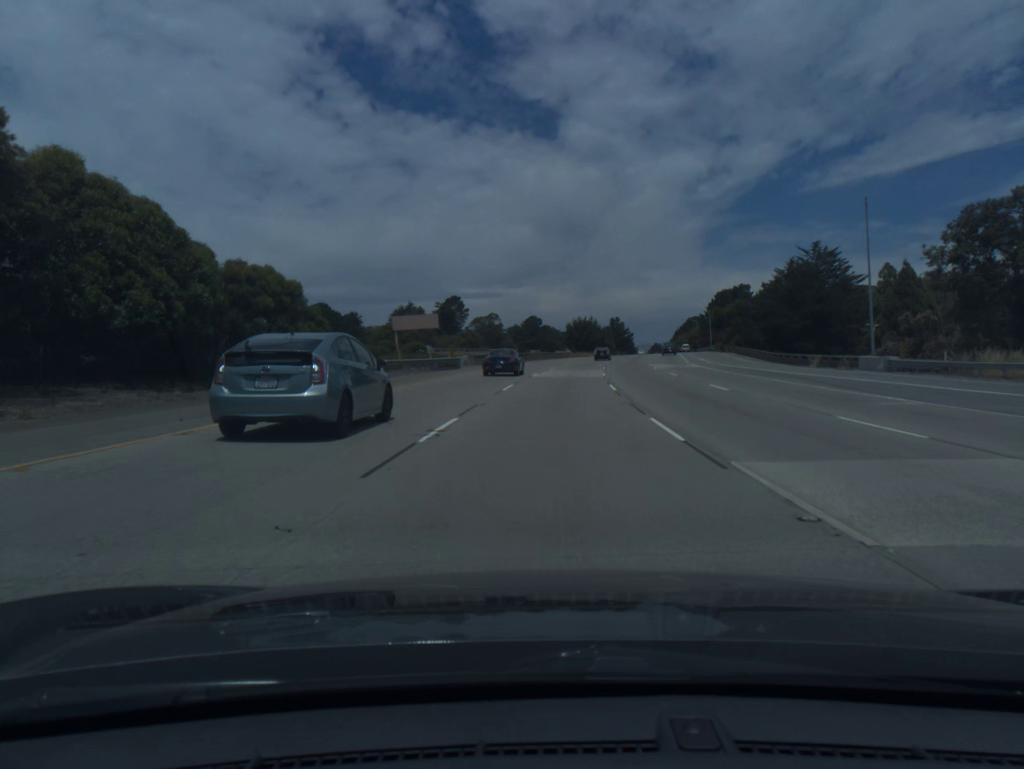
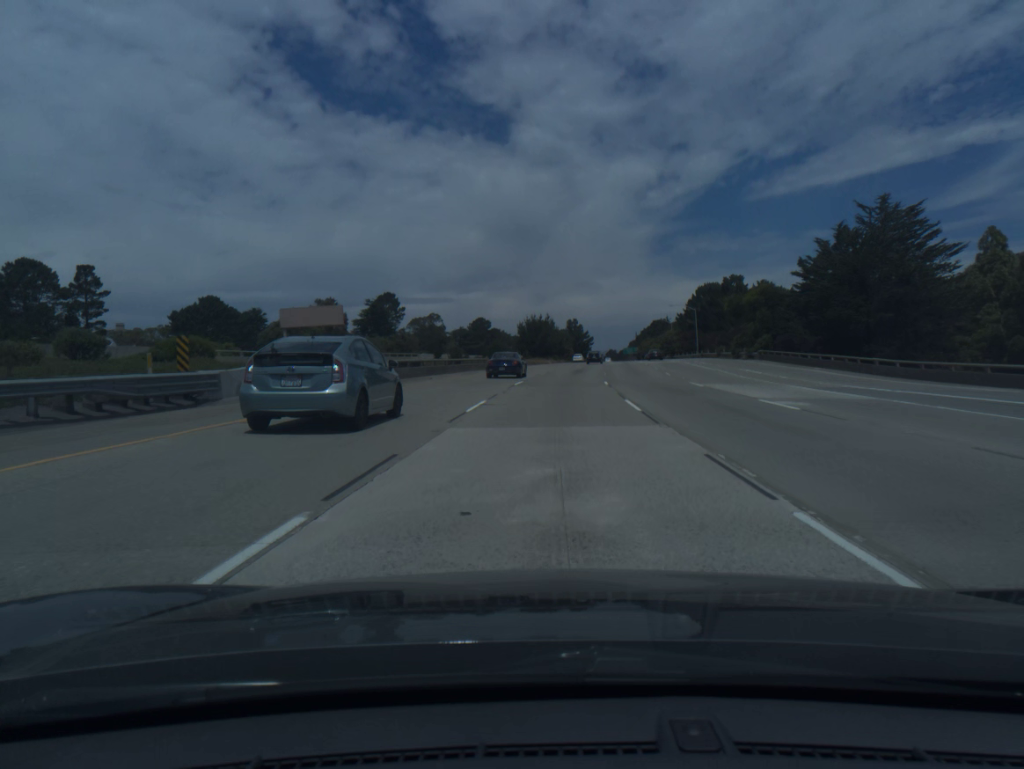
(+1.2, +37.9) m; +4°
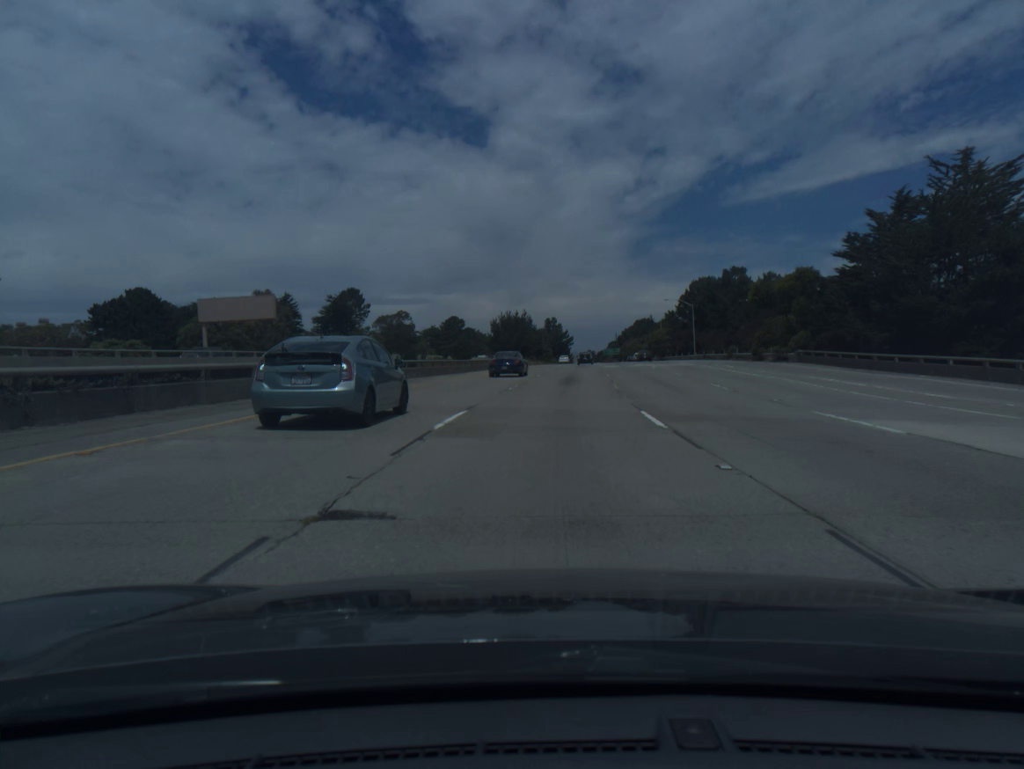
(+0.3, +18.9) m; +2°
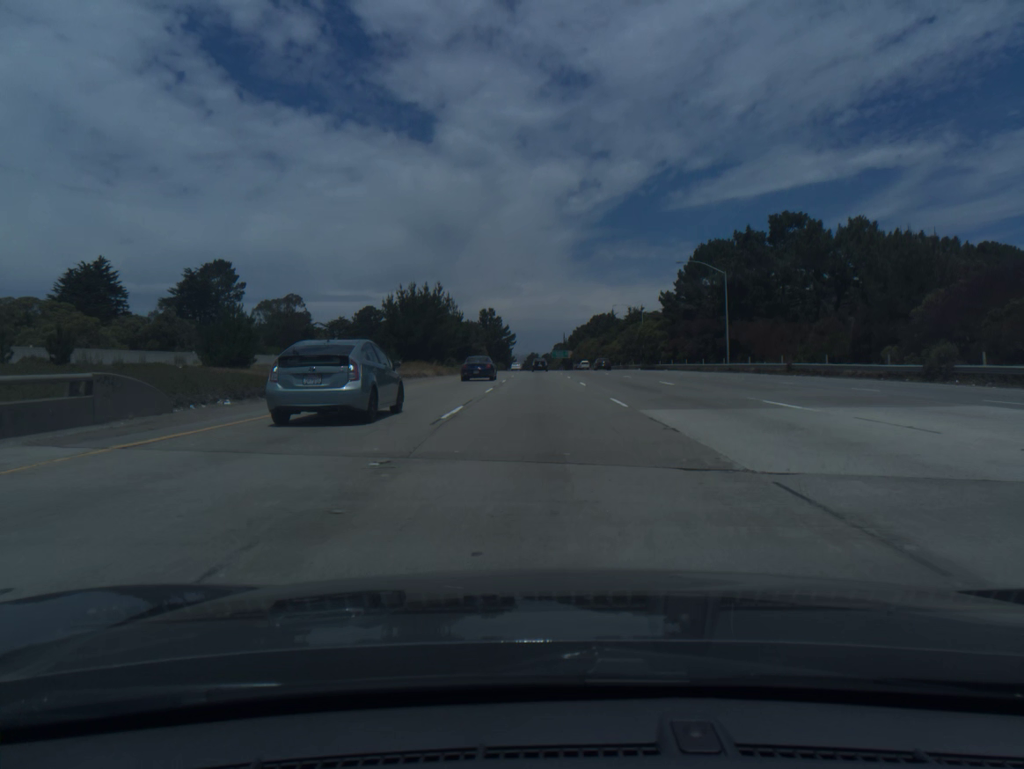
(+2.3, +56.7) m; +4°
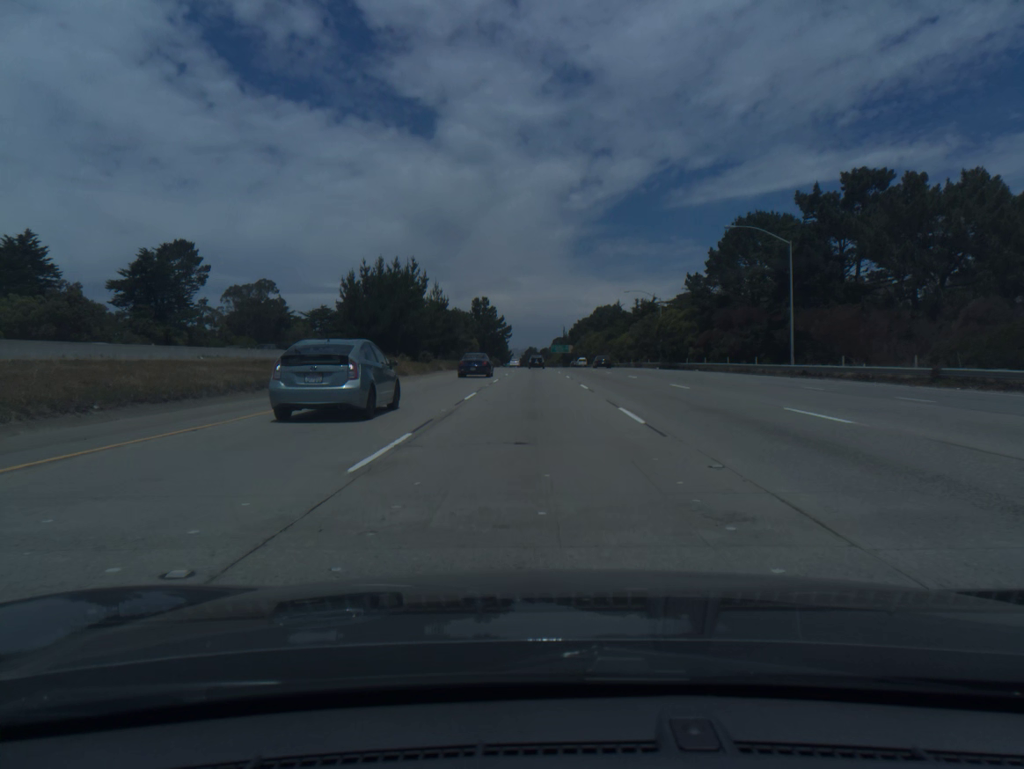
(0.0, +18.9) m; 0°
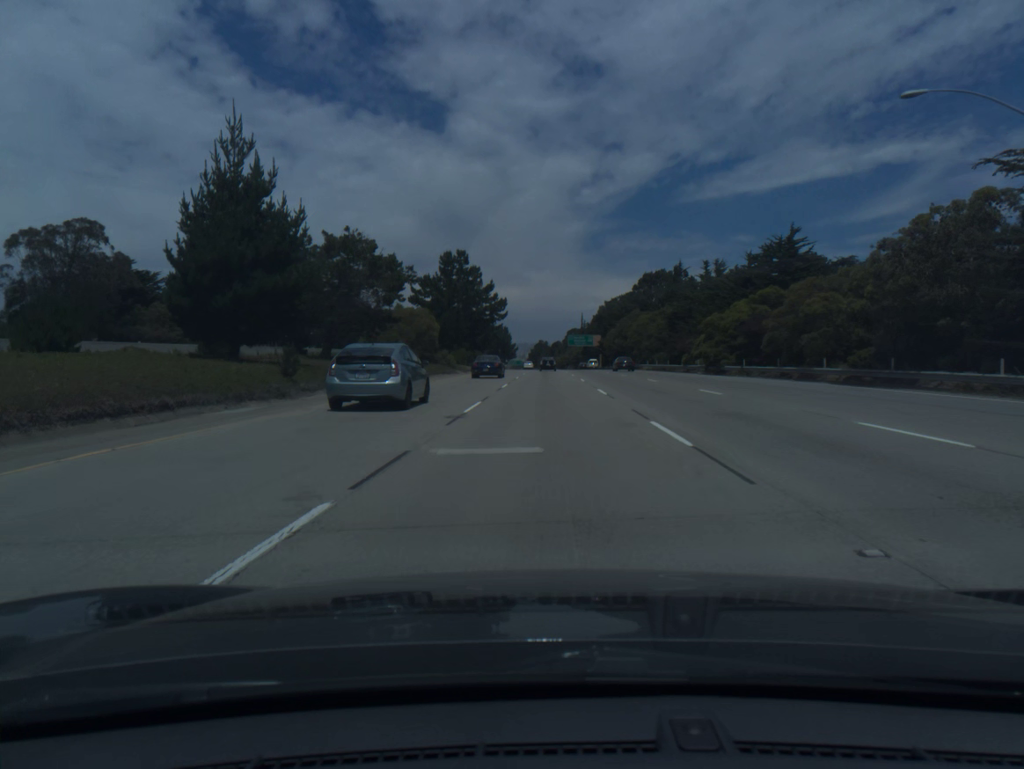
(-0.6, +76.1) m; -1°
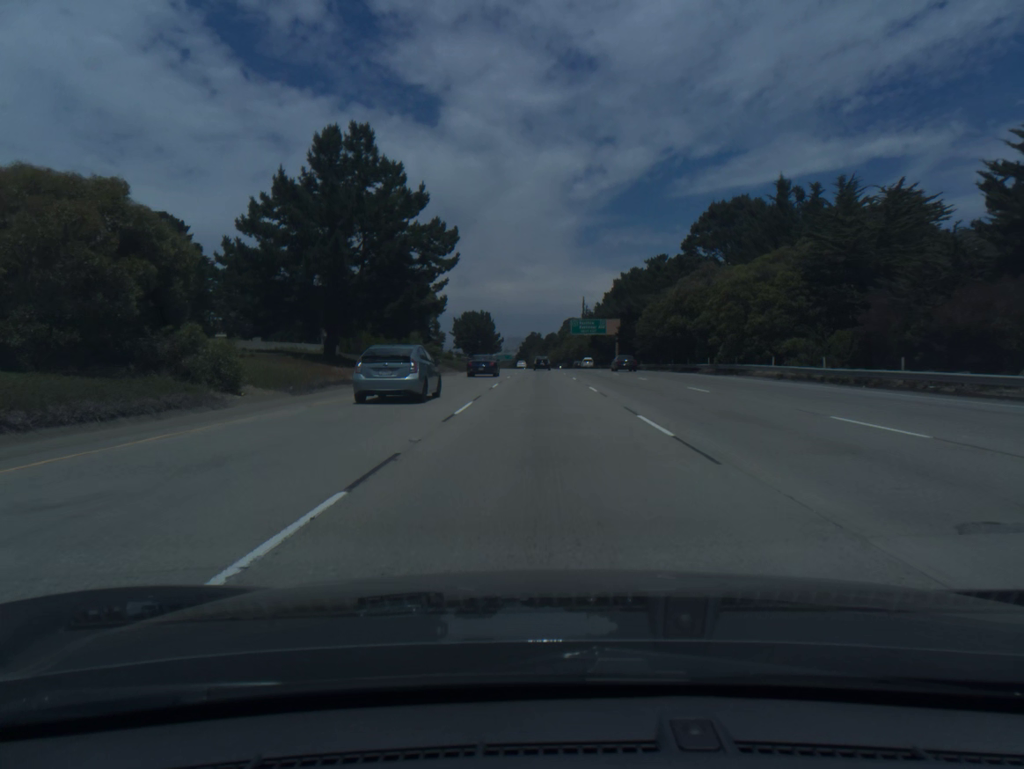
(+0.3, +57.5) m; +1°
